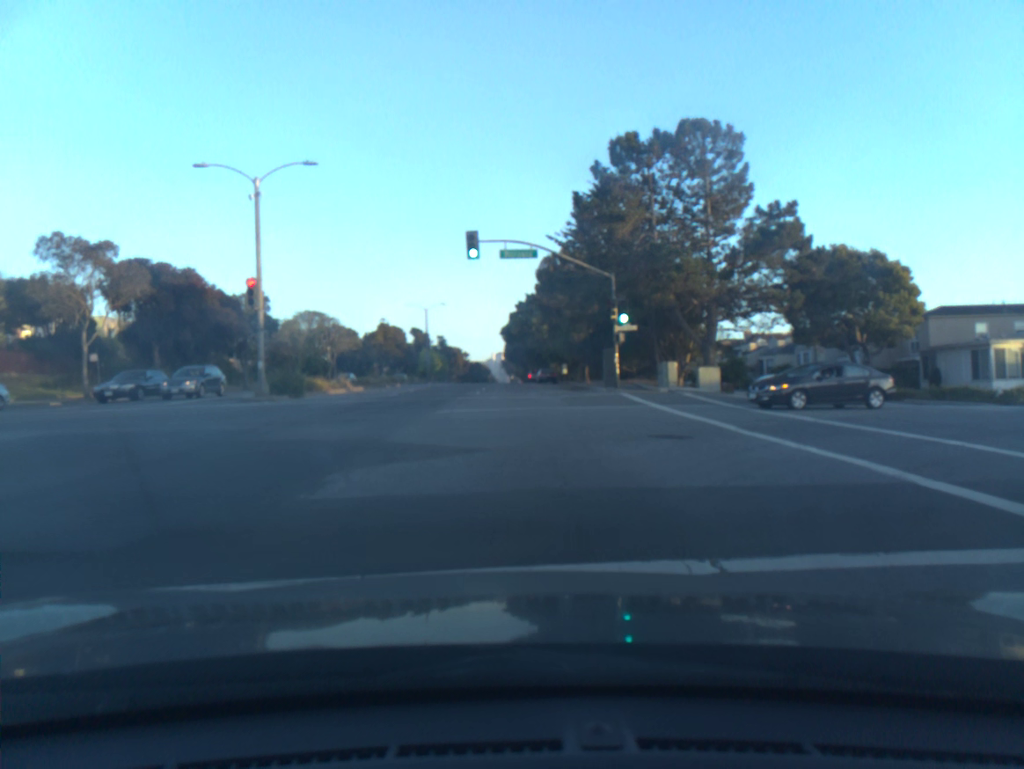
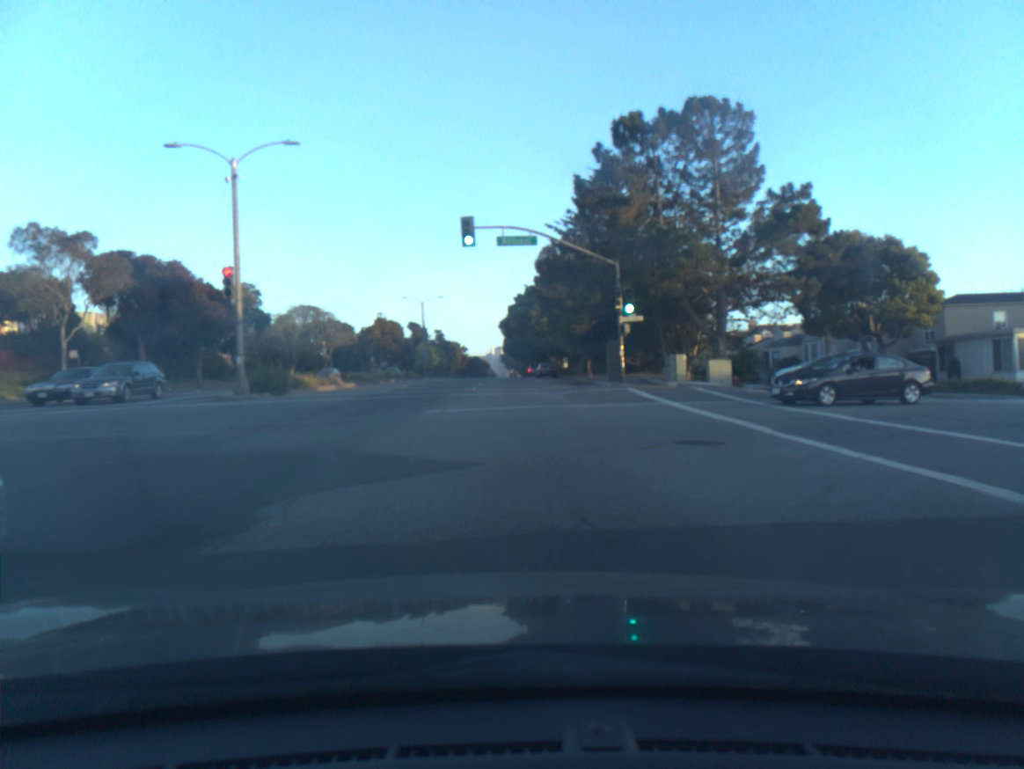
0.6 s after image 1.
(0.0, +2.1) m; +1°
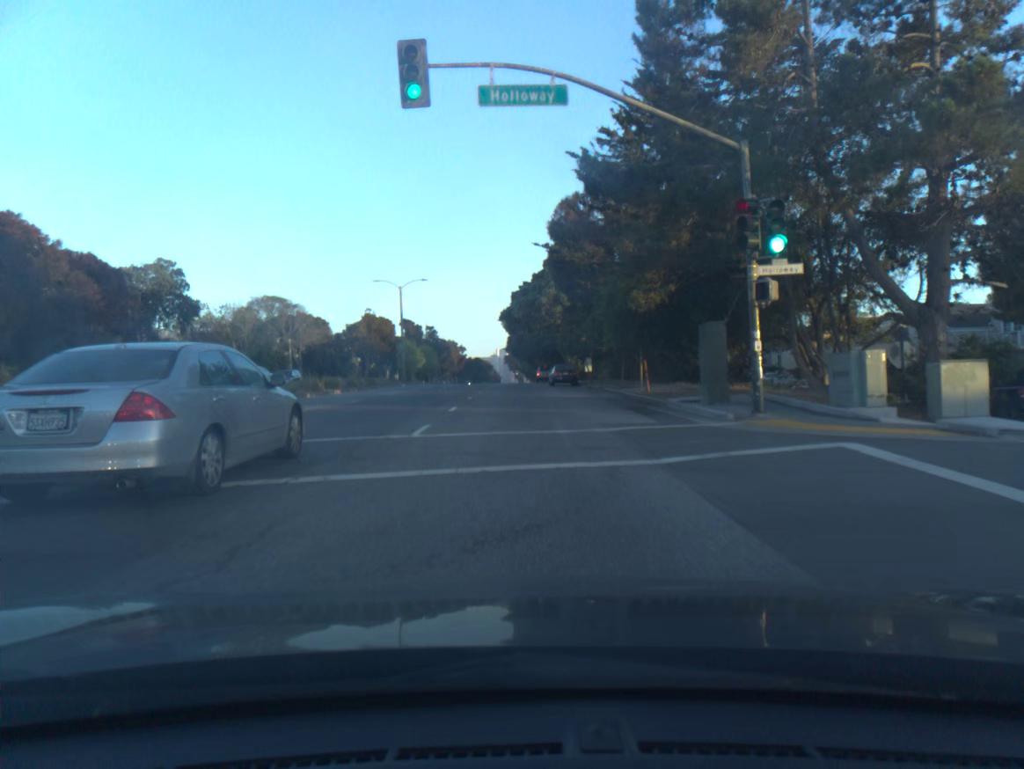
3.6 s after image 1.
(-0.2, +19.0) m; -1°
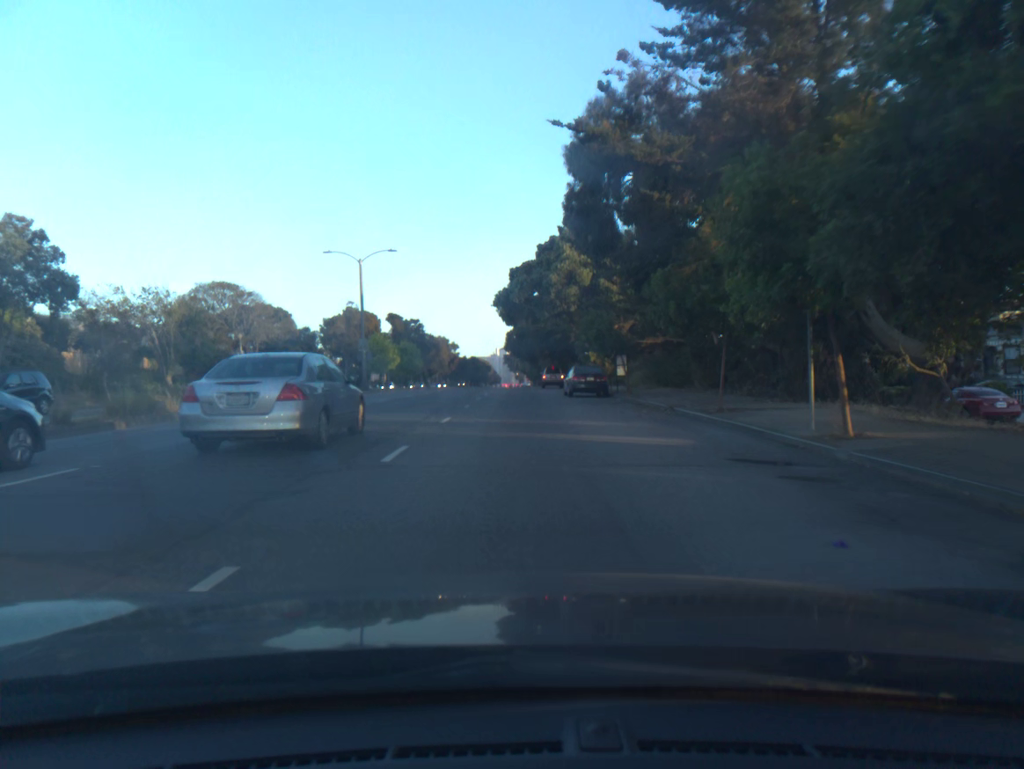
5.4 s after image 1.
(+0.1, +16.9) m; 0°
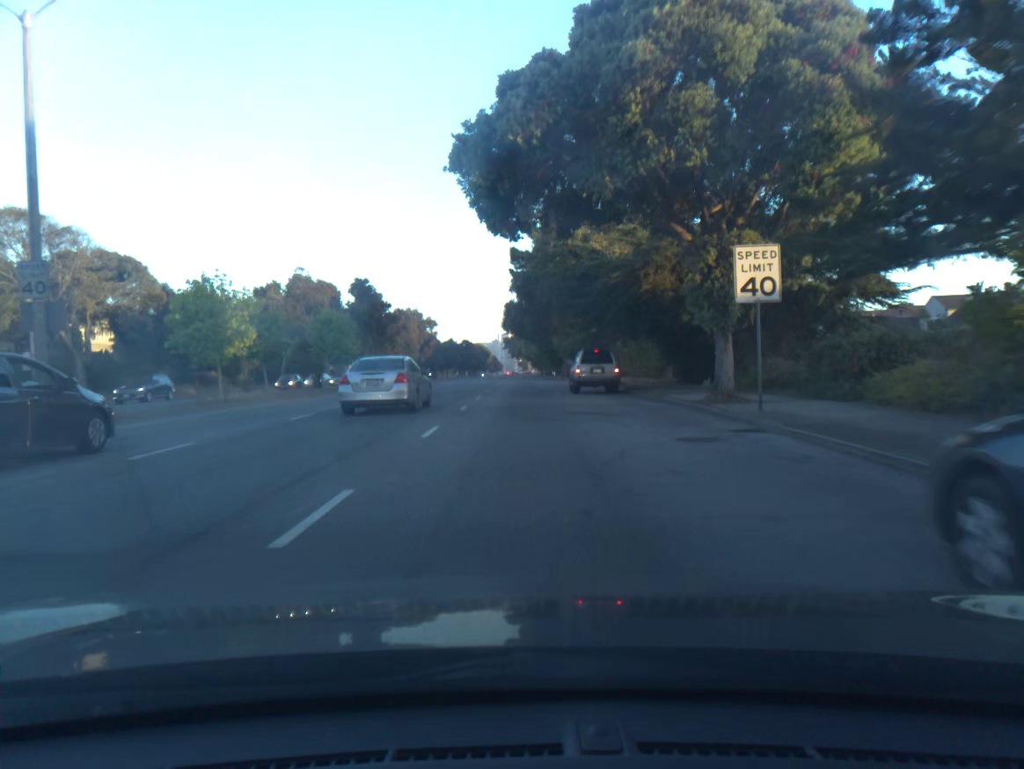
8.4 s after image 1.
(+0.1, +33.9) m; 0°
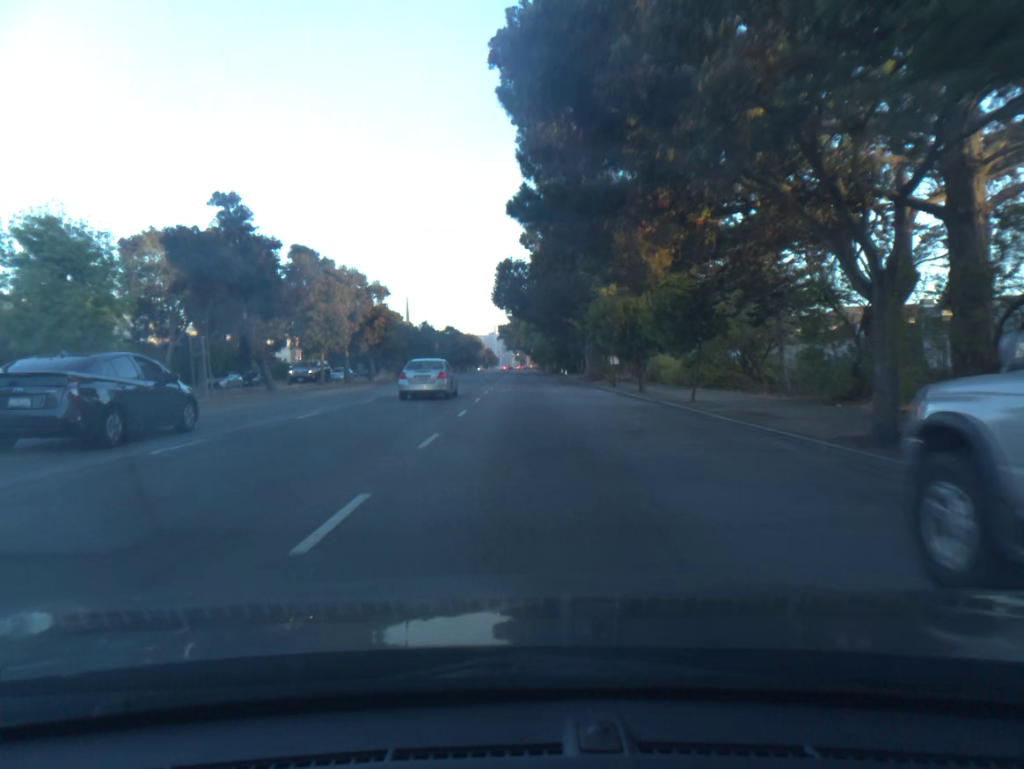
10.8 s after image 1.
(0.0, +29.4) m; 0°
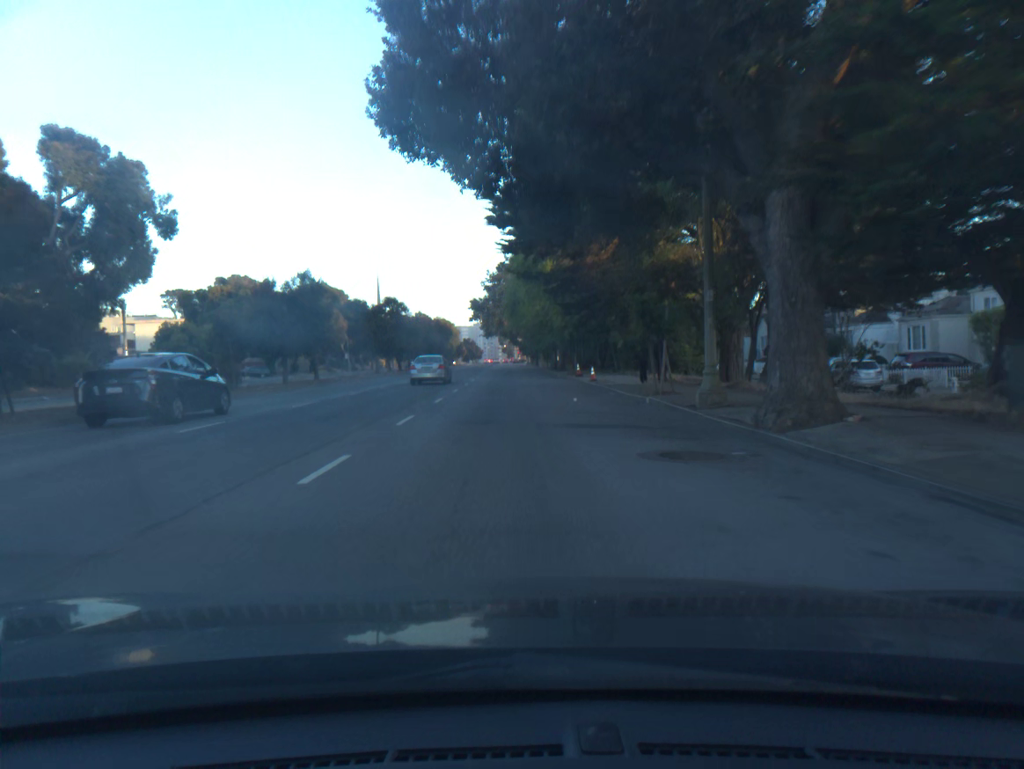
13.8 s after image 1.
(+0.4, +39.9) m; 0°
